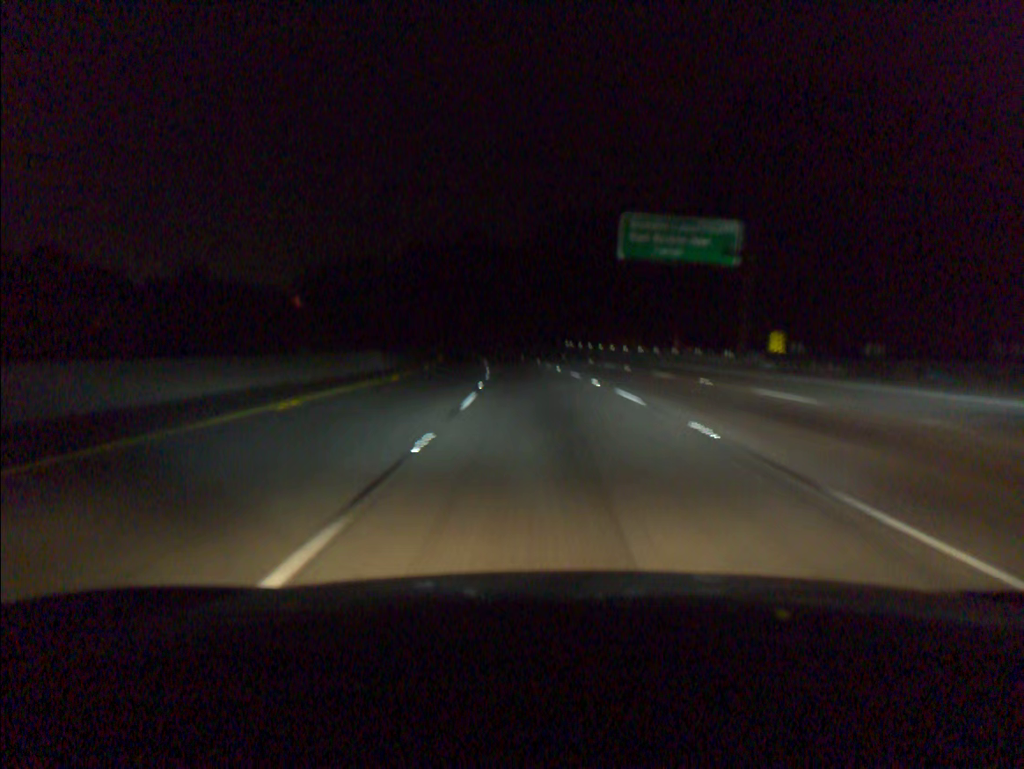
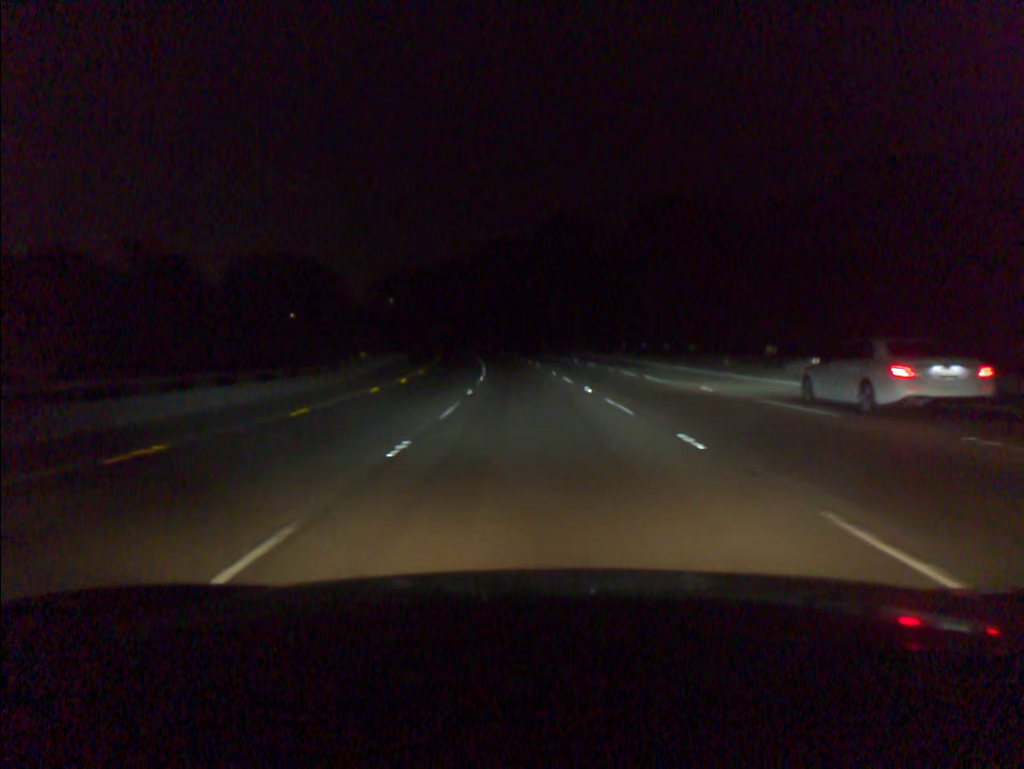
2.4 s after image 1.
(-4.2, +73.7) m; -7°
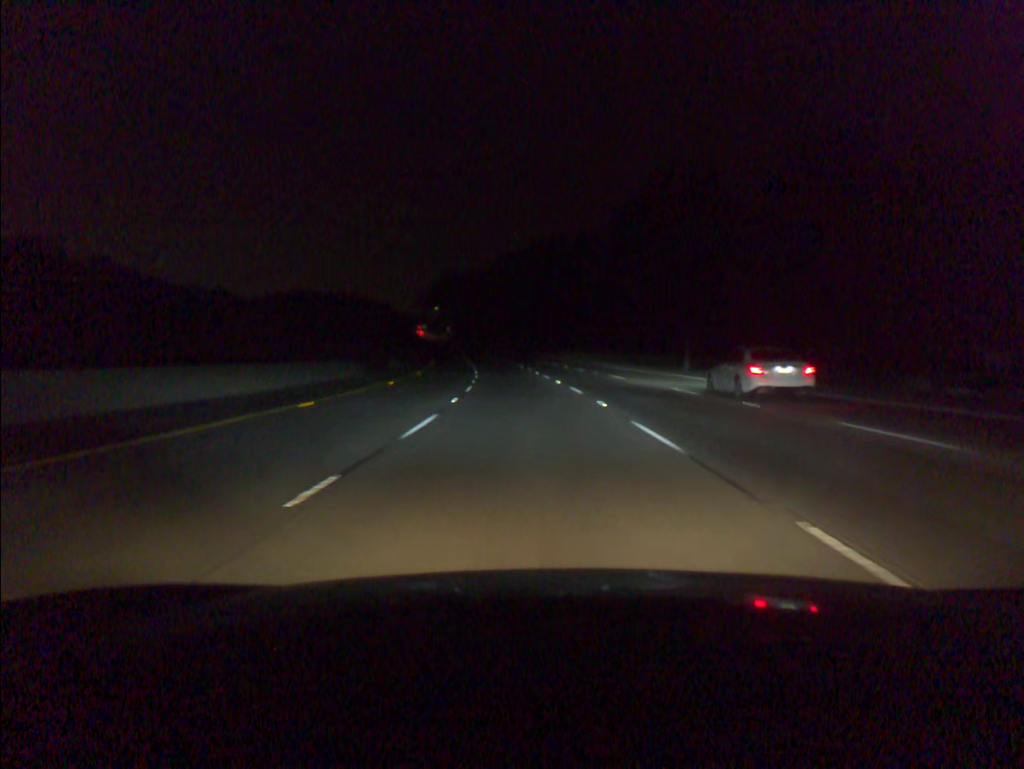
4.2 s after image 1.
(-2.2, +55.2) m; -5°
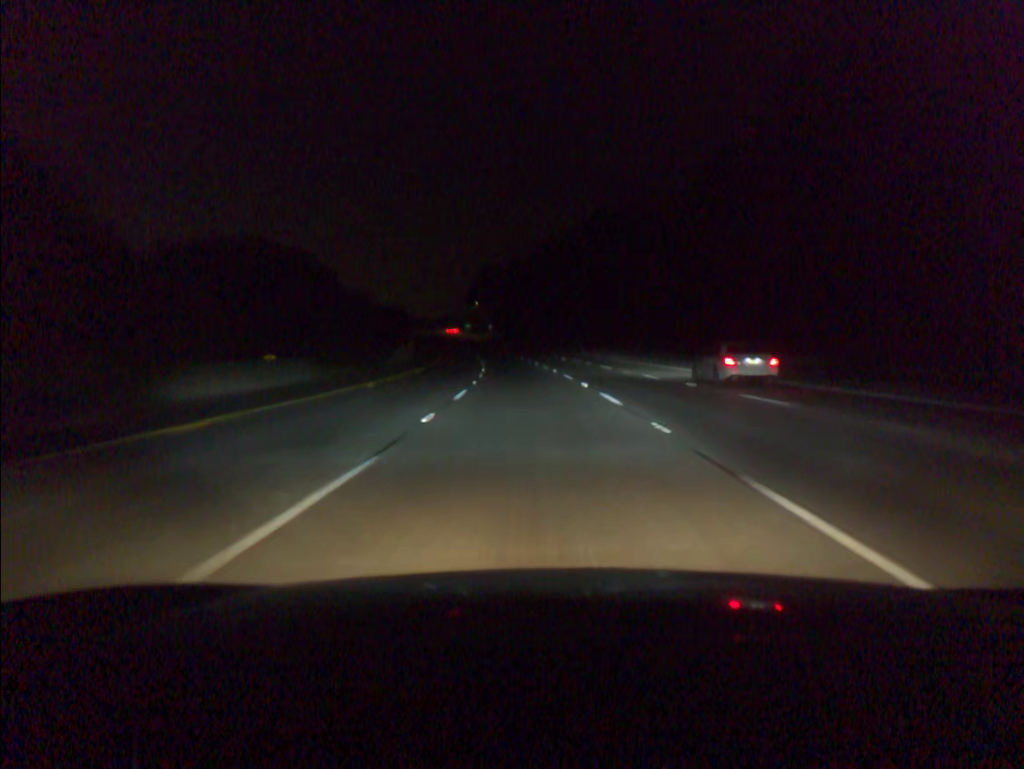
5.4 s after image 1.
(-1.2, +36.5) m; -4°
